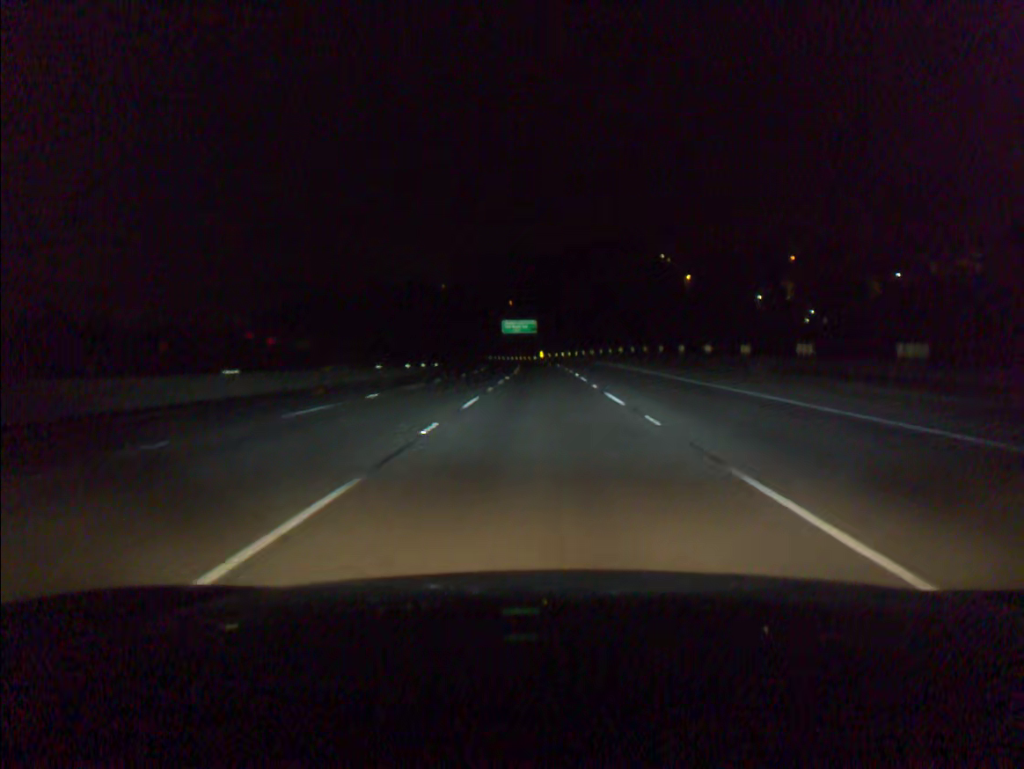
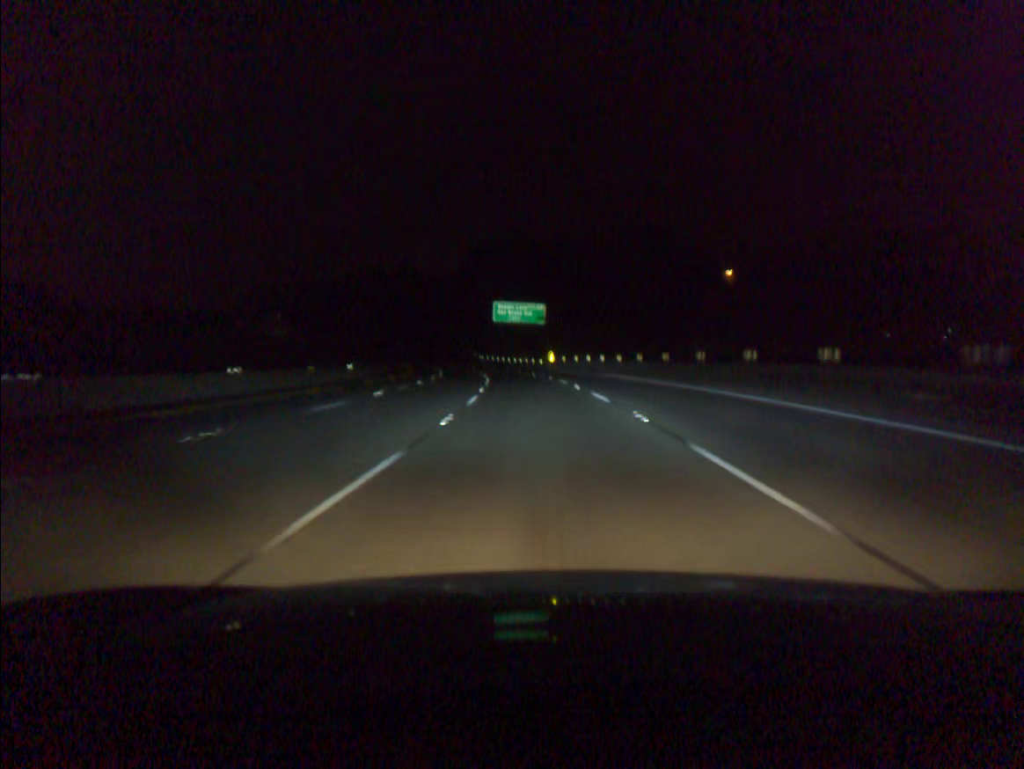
(-0.1, +56.4) m; -1°
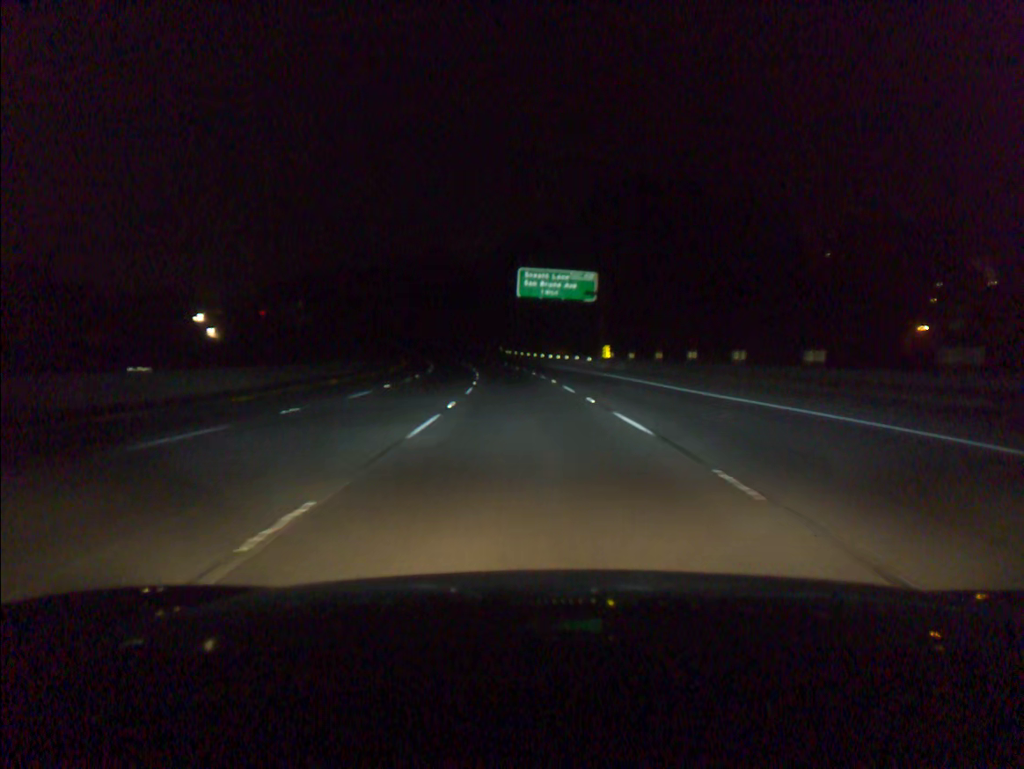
(-0.8, +37.5) m; -3°
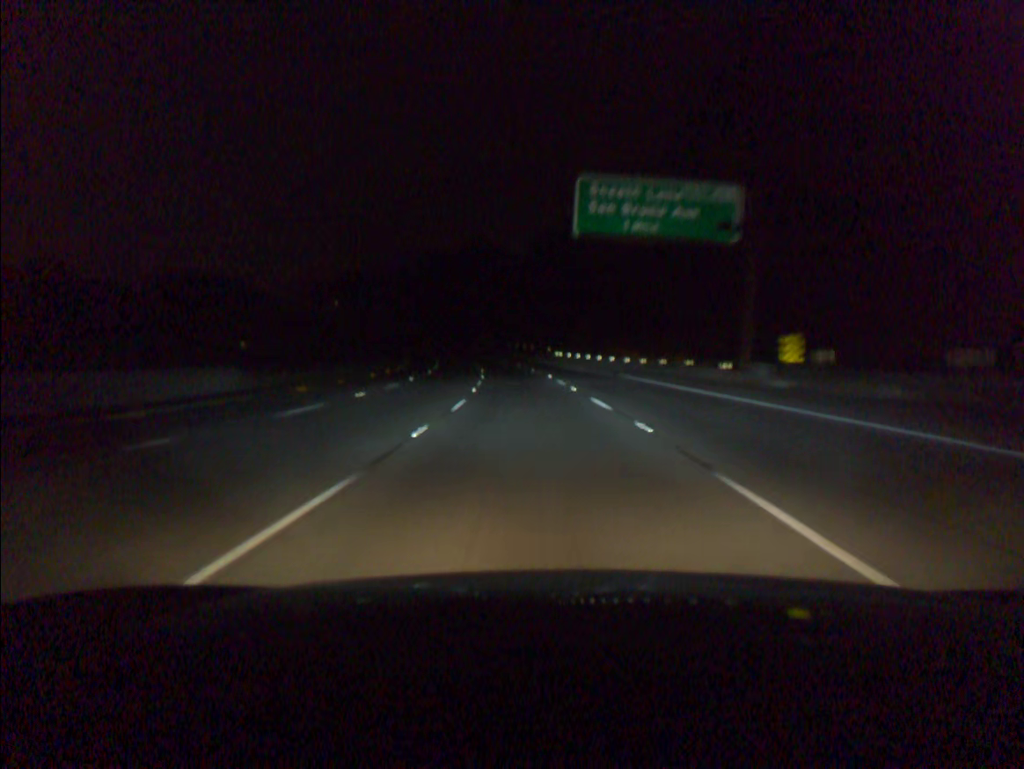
(-1.2, +37.5) m; -4°
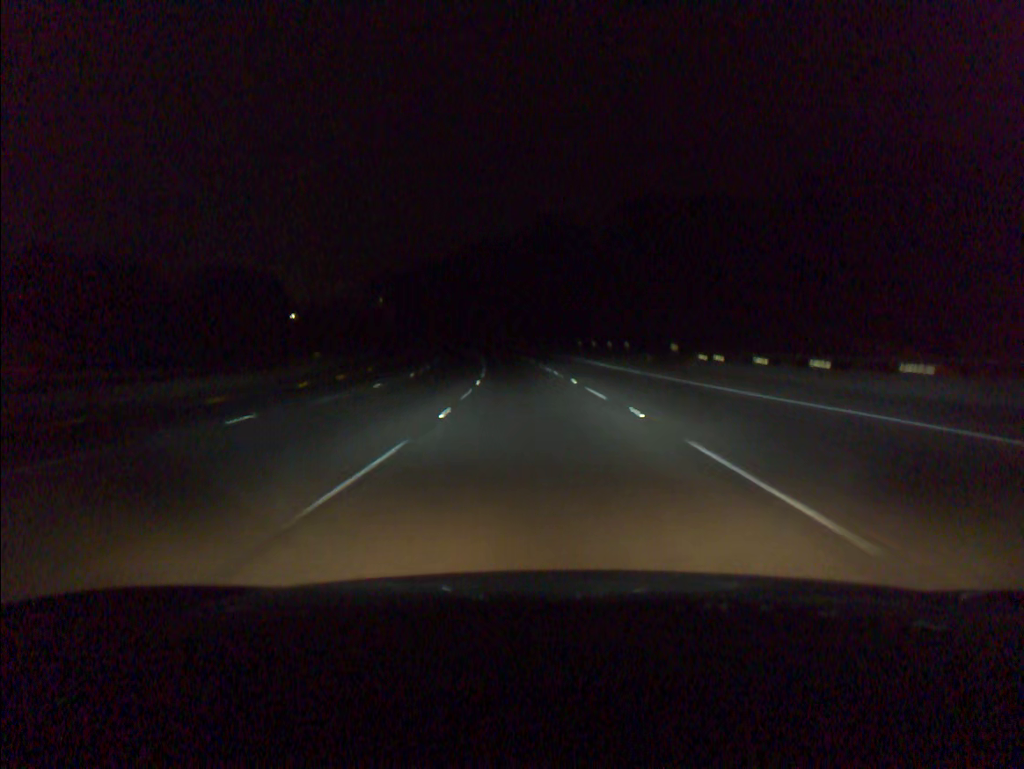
(-2.6, +56.2) m; -5°
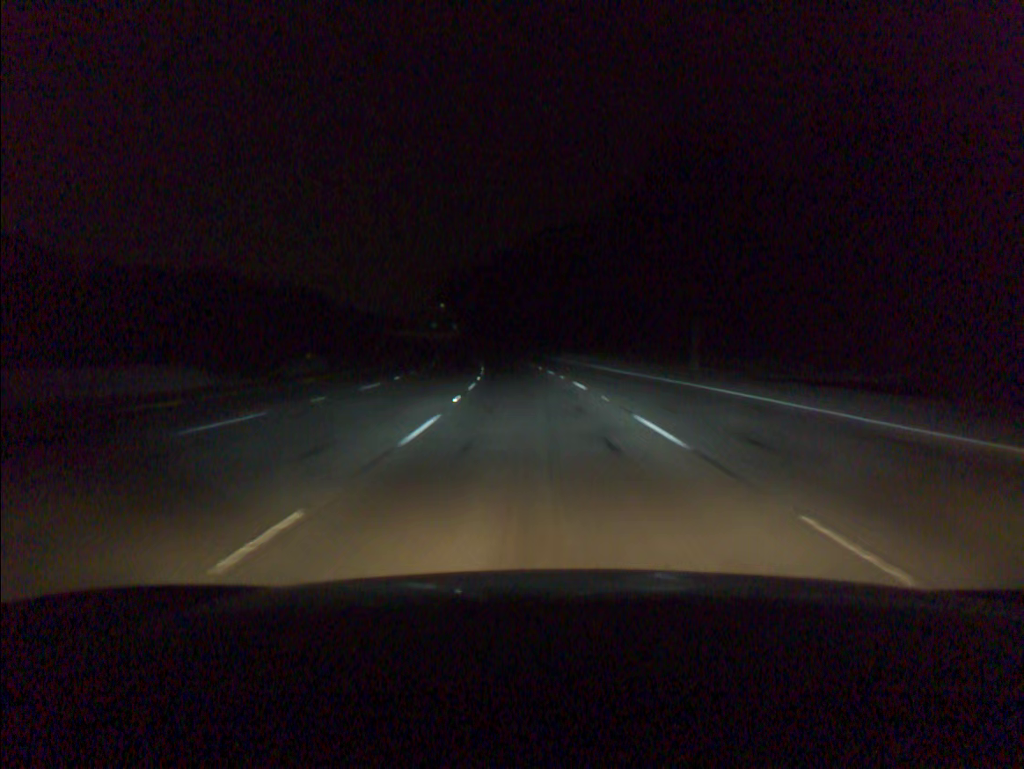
(-4.1, +74.7) m; -7°
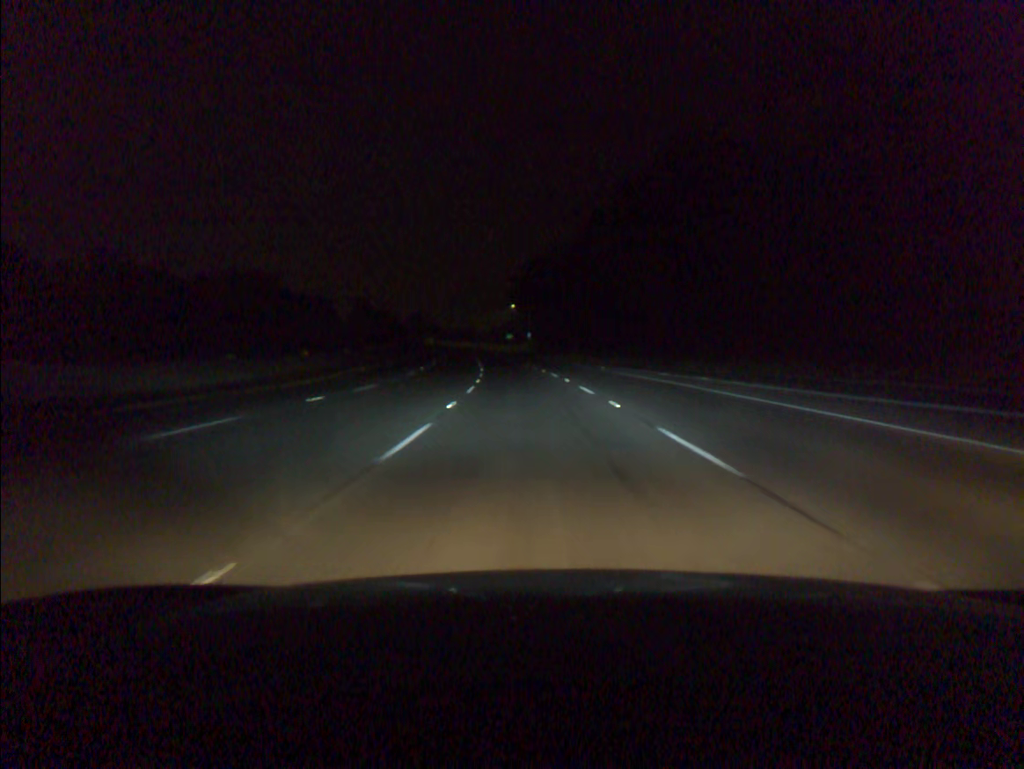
(-4.4, +74.3) m; -7°
